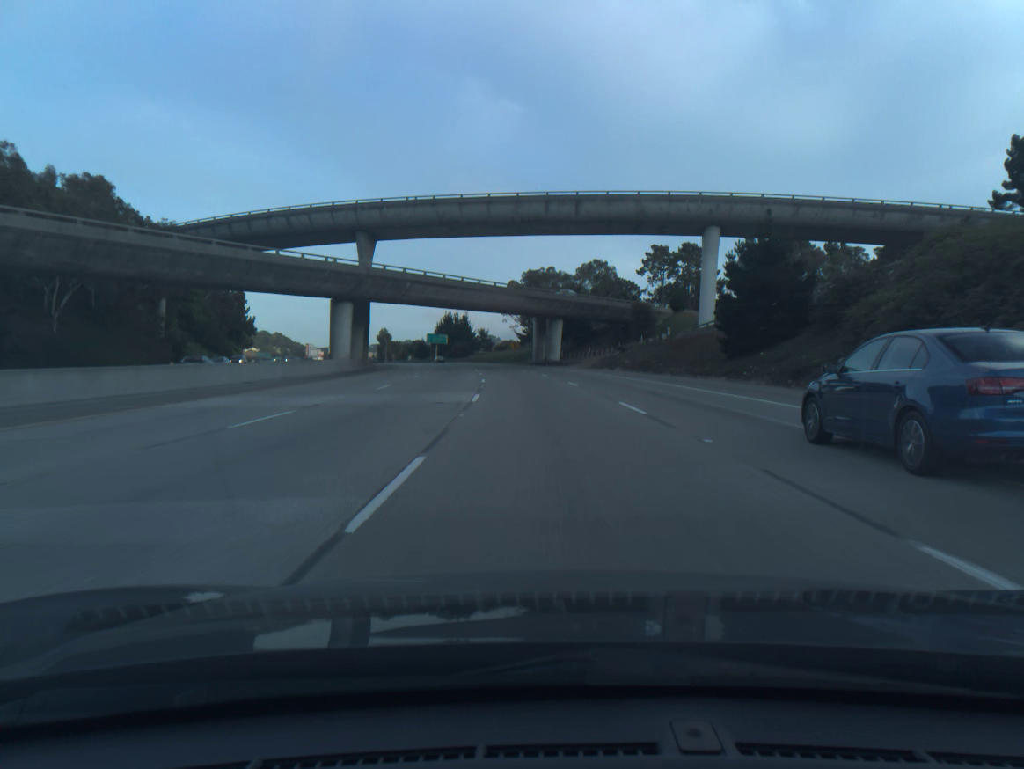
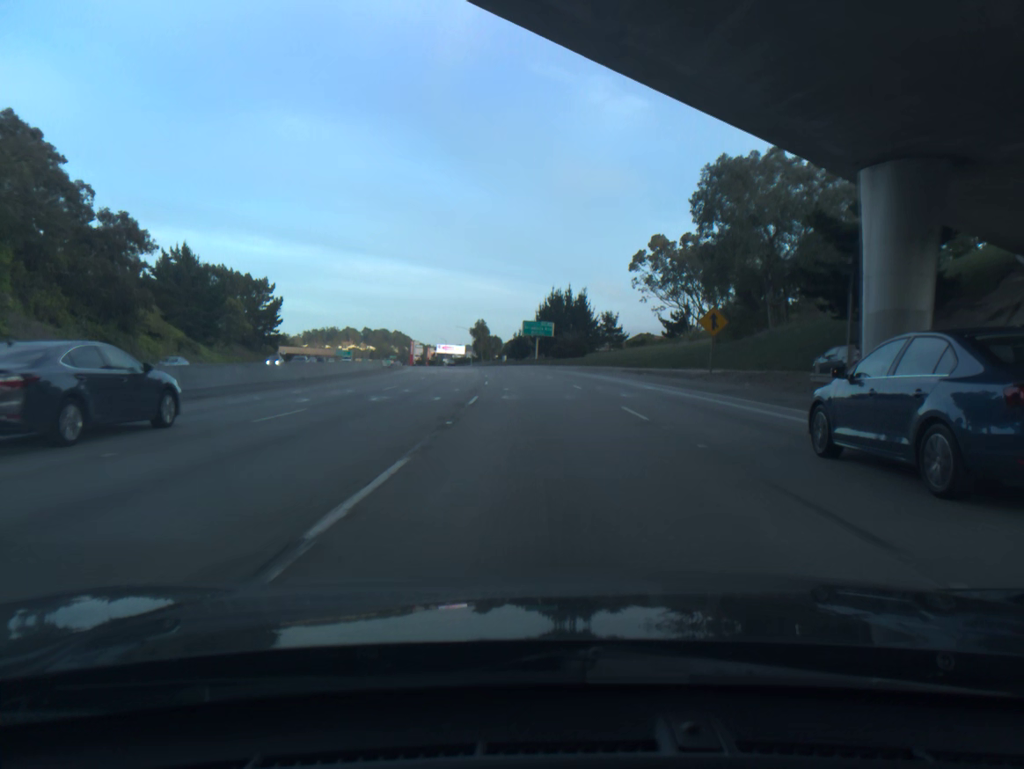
(-6.8, +87.7) m; -9°
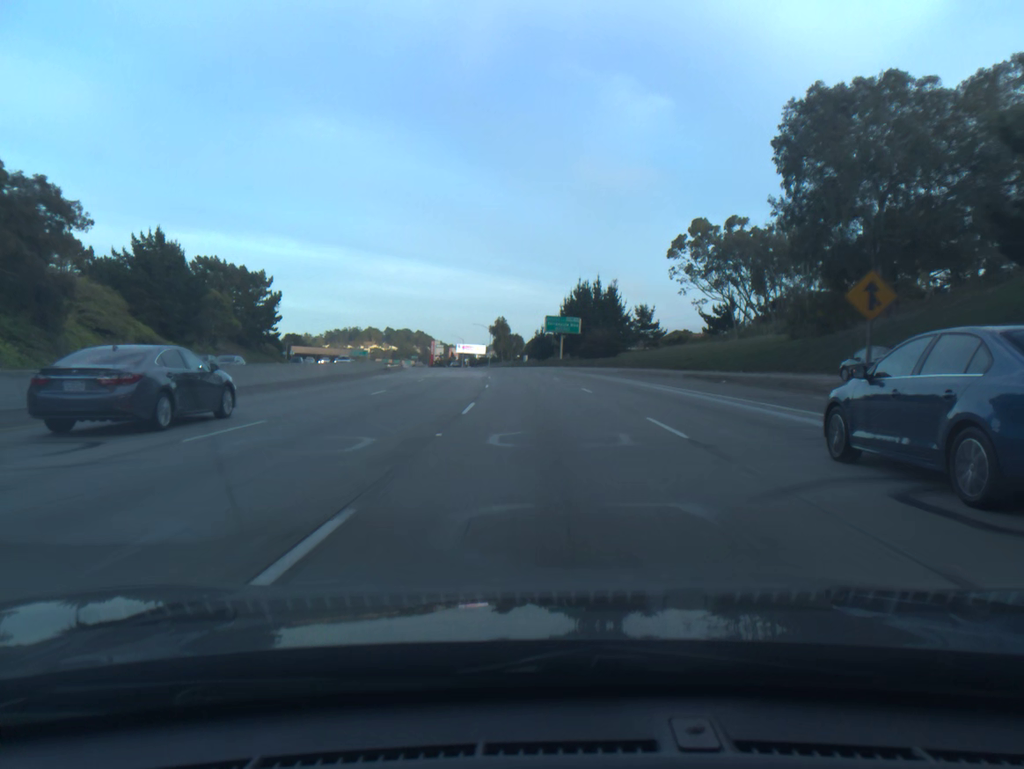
(-0.3, +17.8) m; -2°
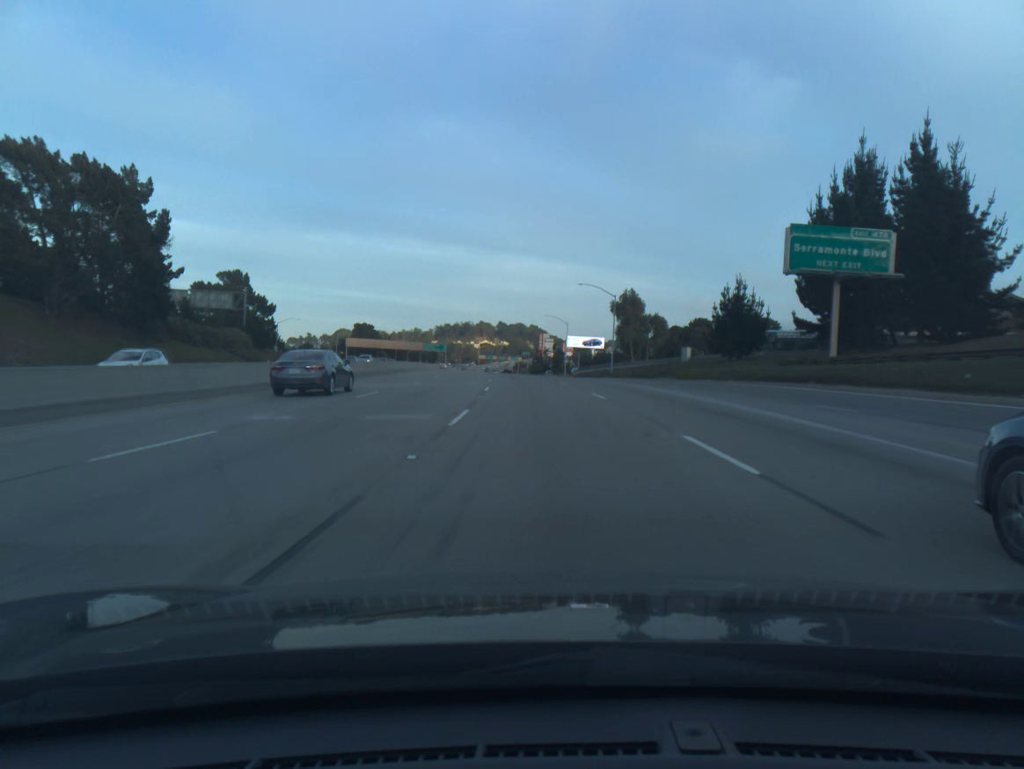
(-6.4, +90.3) m; -9°
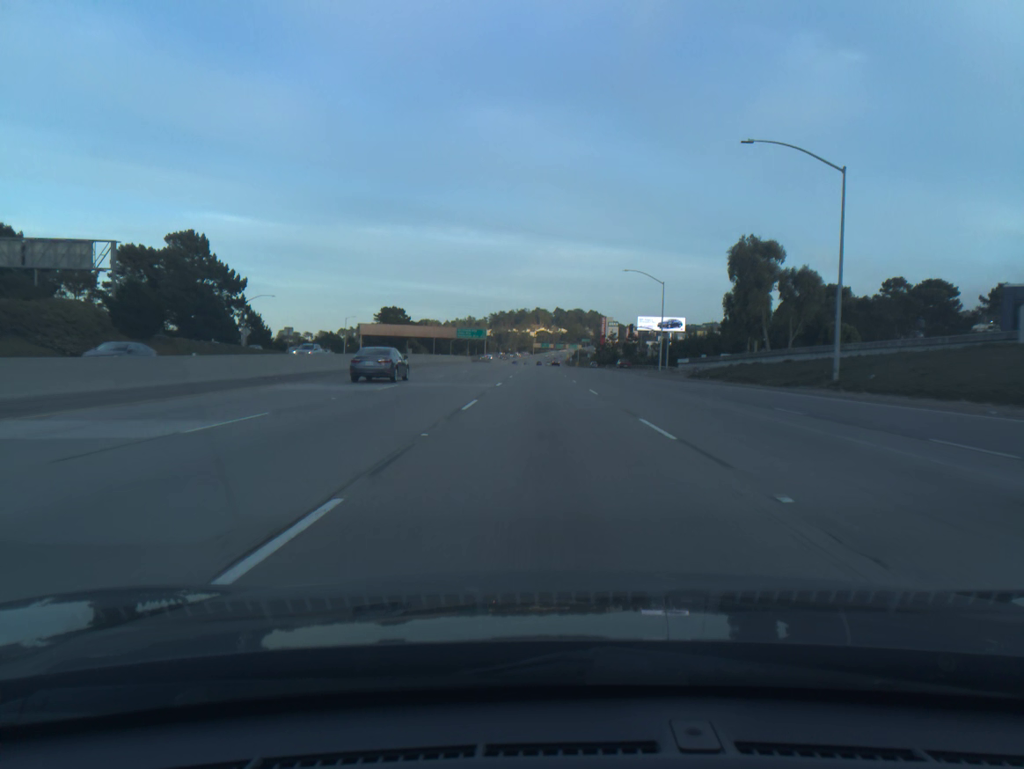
(-2.0, +55.0) m; -4°
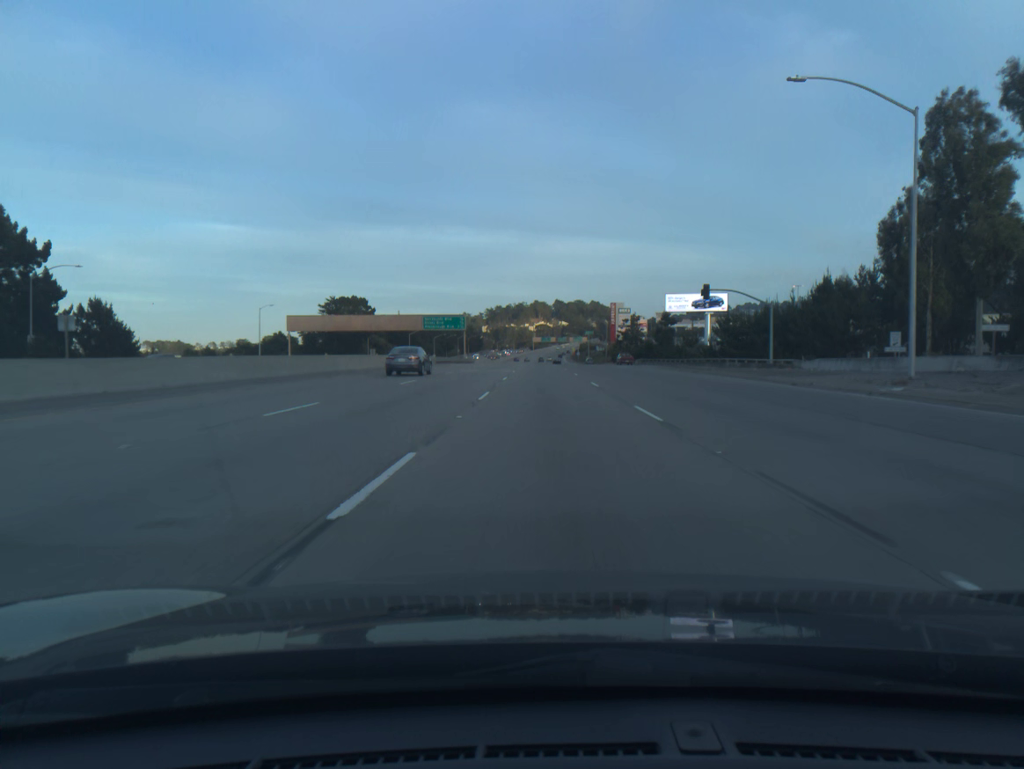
(-0.5, +55.4) m; 0°
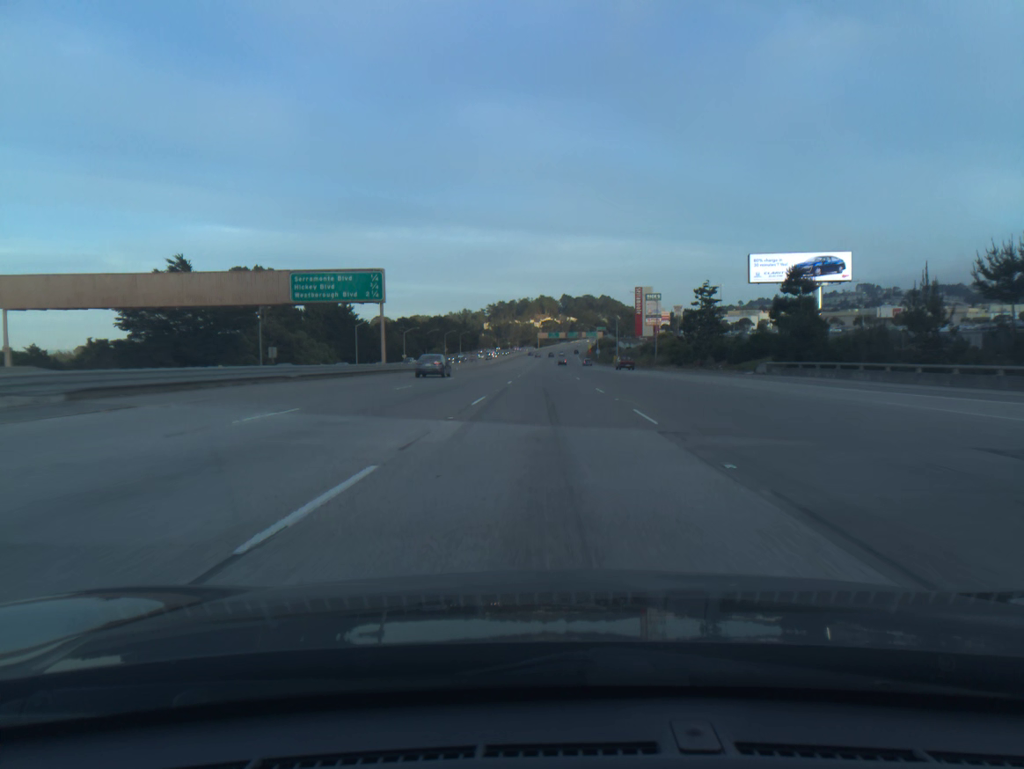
(-0.2, +73.9) m; -1°
